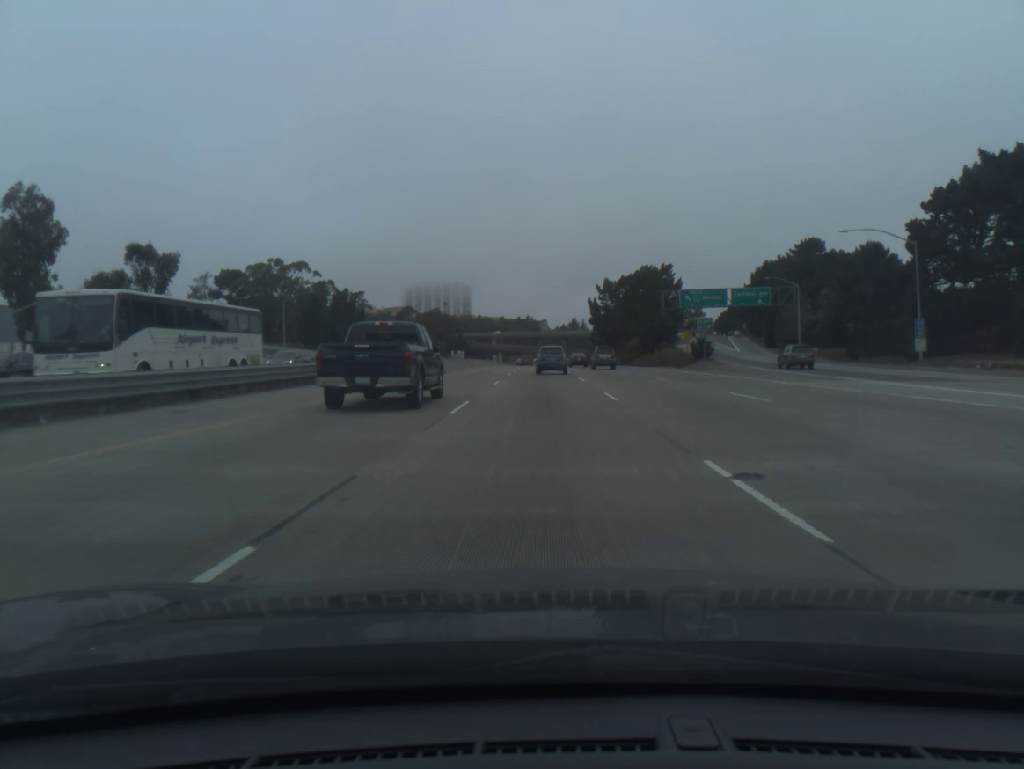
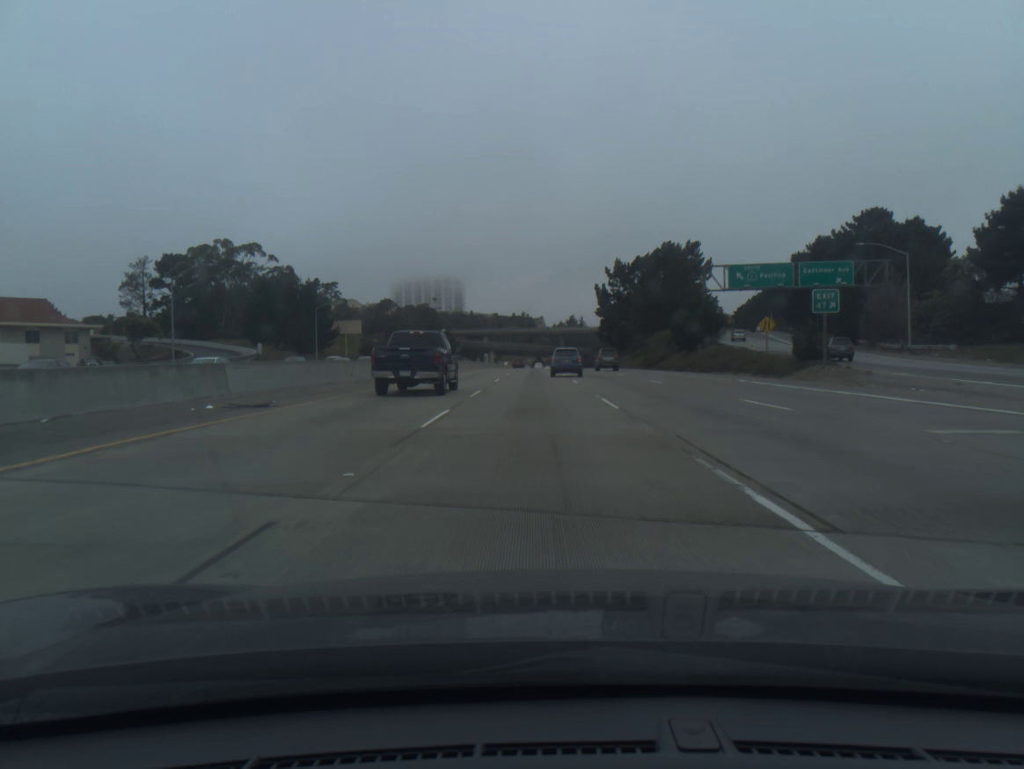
(+0.1, +31.4) m; 0°
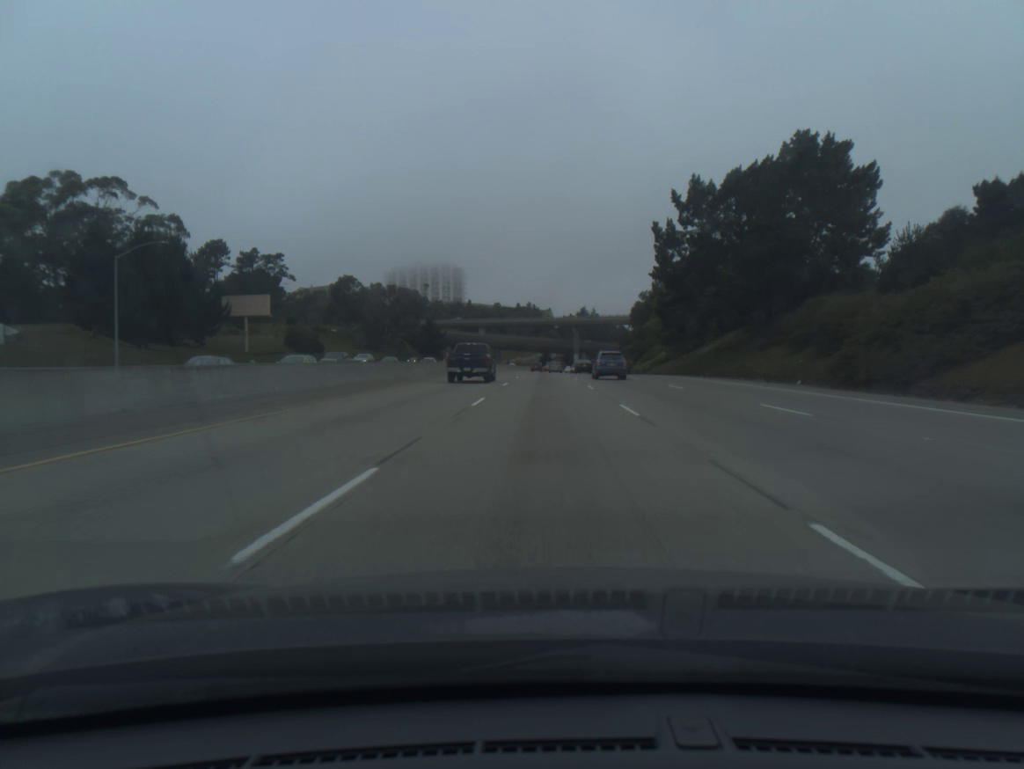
(-0.5, +61.2) m; -1°
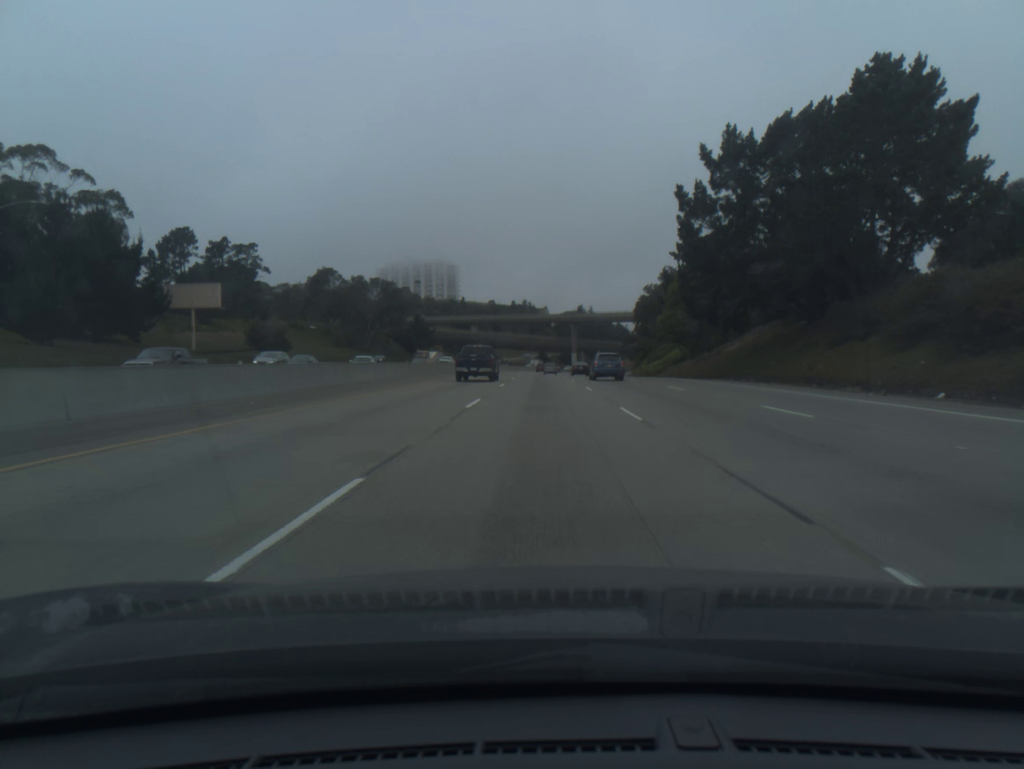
(0.0, +15.3) m; 0°
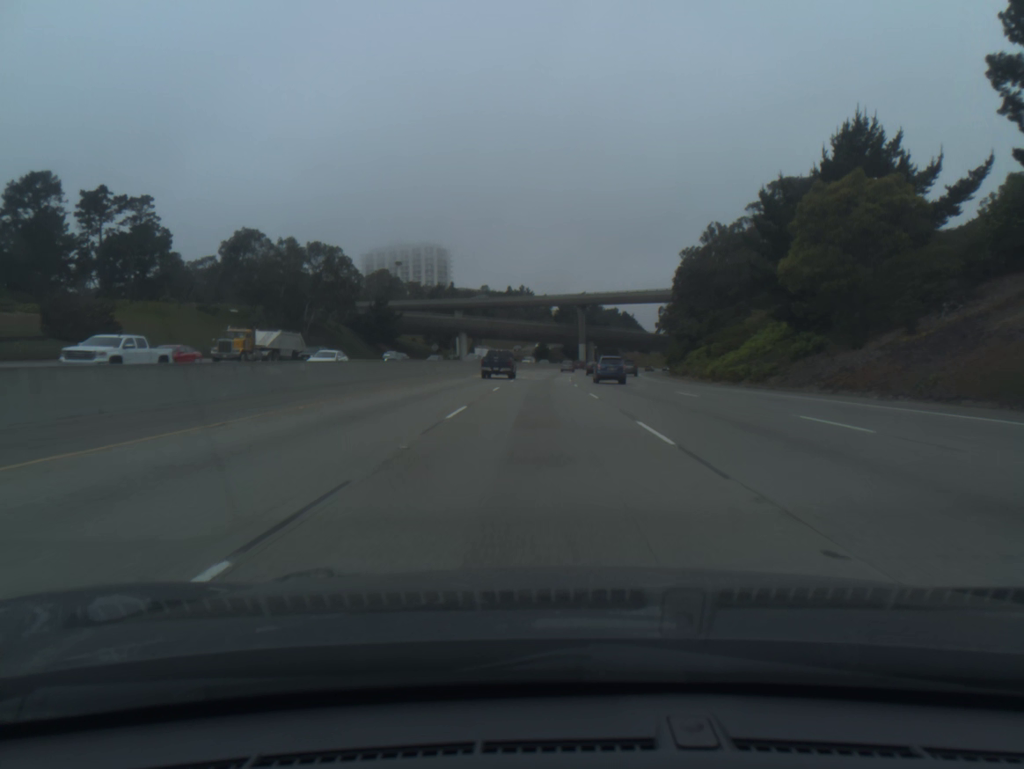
(+0.1, +46.9) m; 0°
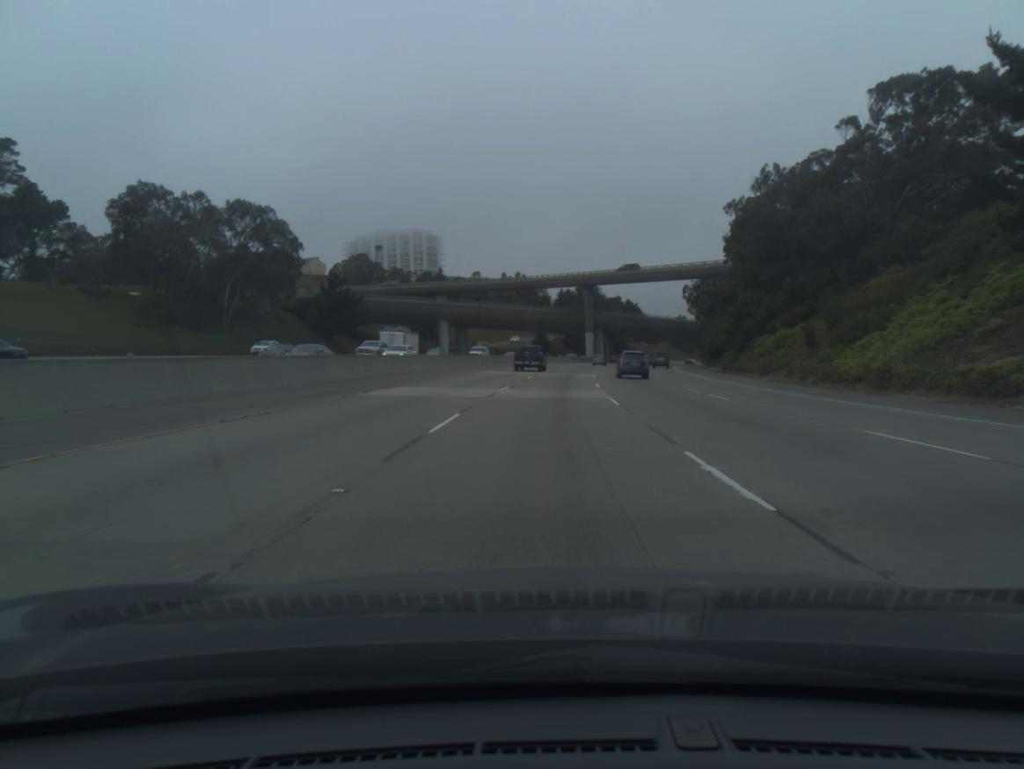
(0.0, +32.2) m; 0°
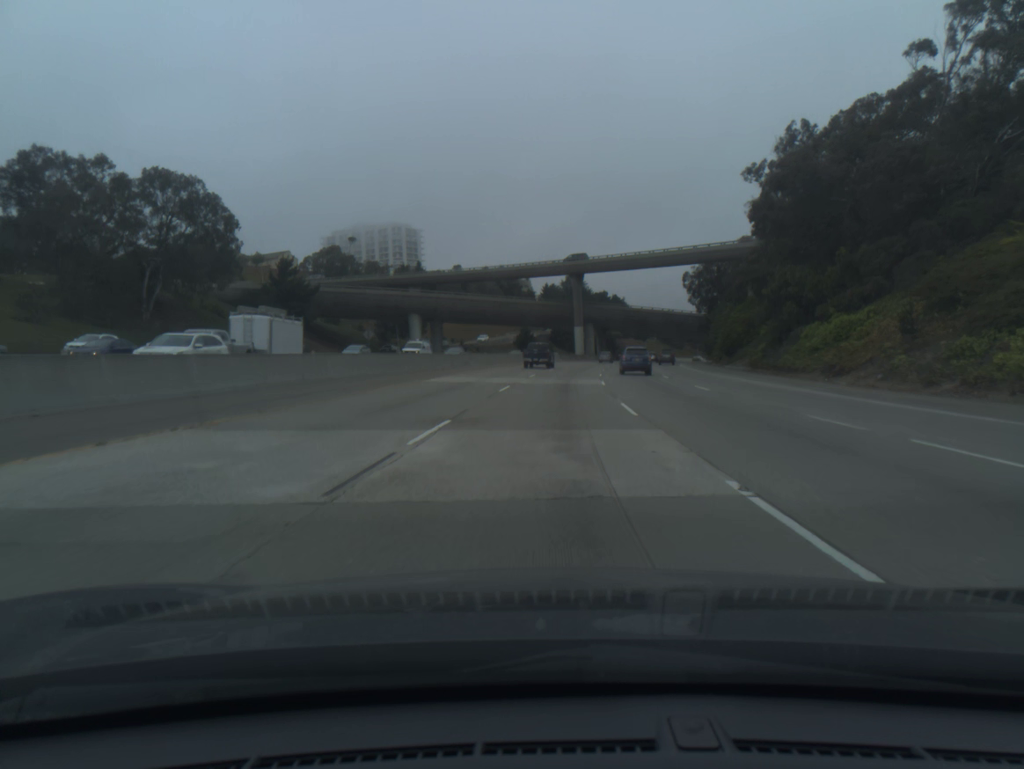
(+0.1, +16.4) m; +1°
